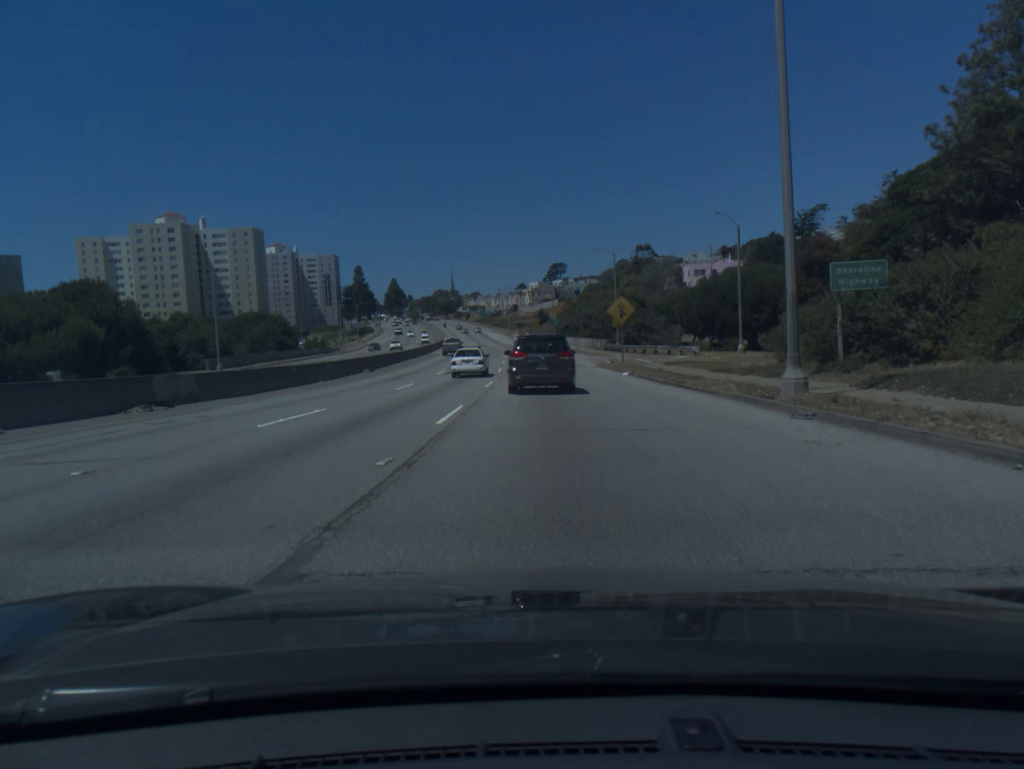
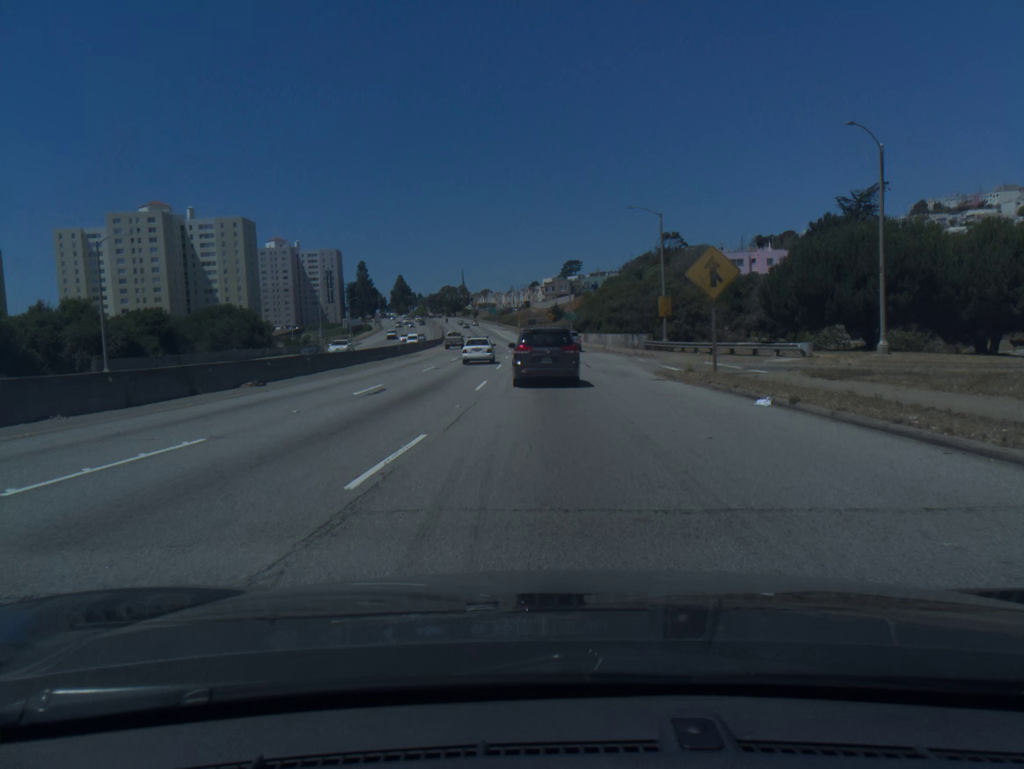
(-0.2, +21.5) m; -1°
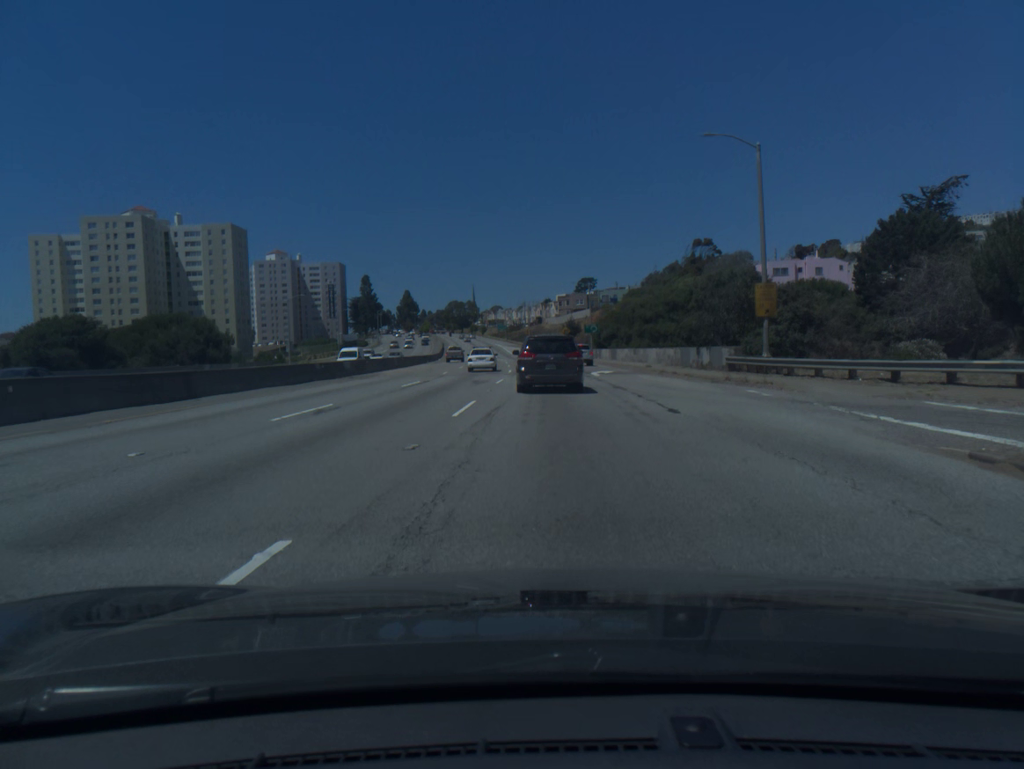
(-0.2, +21.7) m; -1°
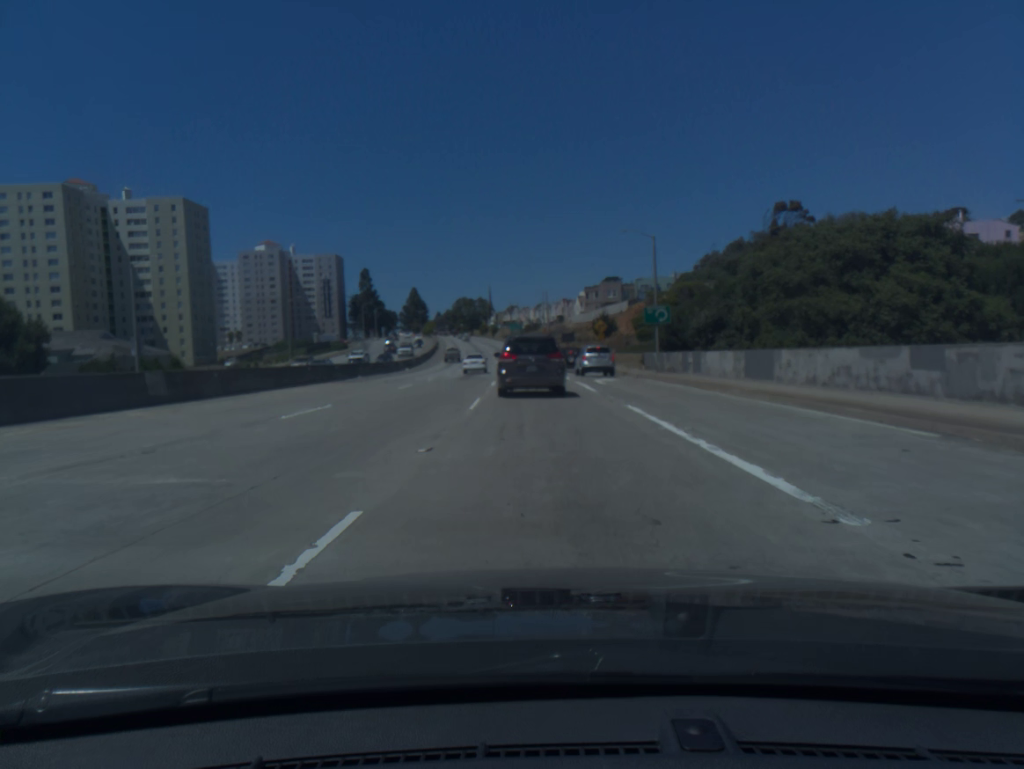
(-0.4, +43.6) m; -1°
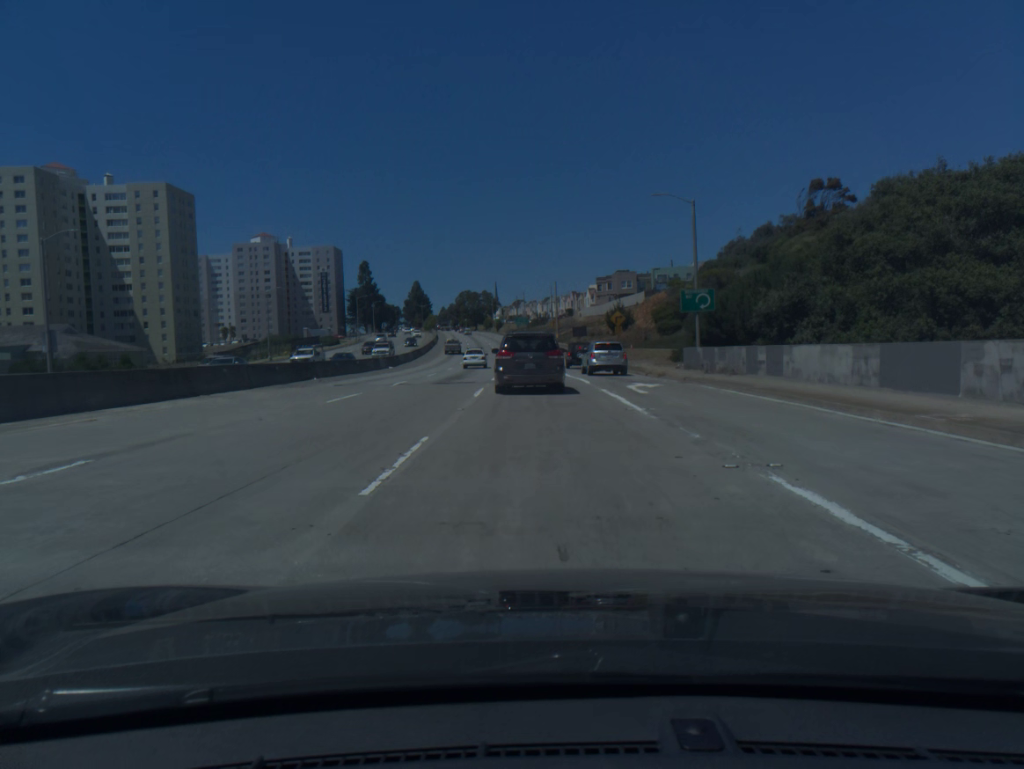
(0.0, +11.0) m; 0°
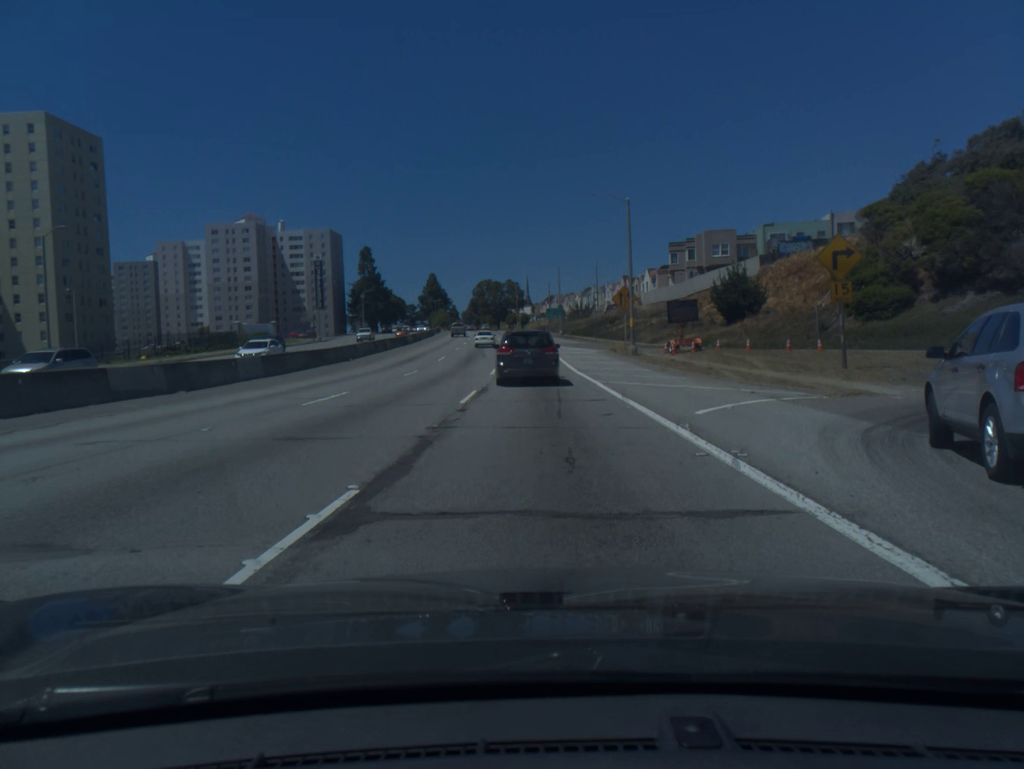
(-1.3, +53.8) m; -3°
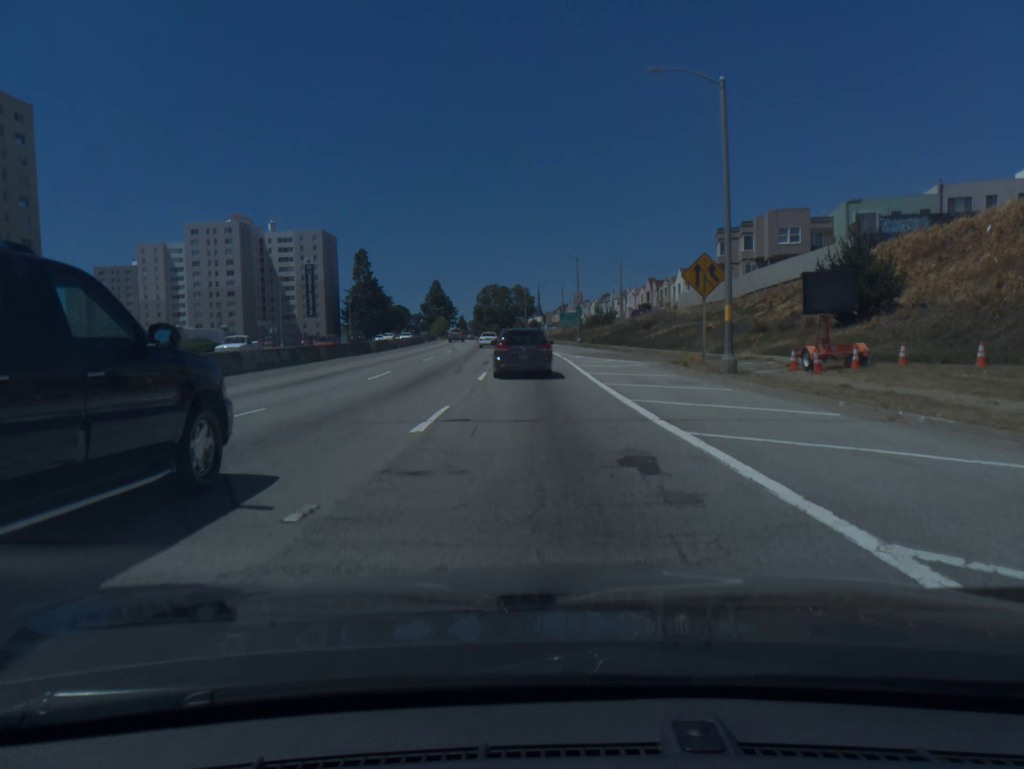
(-0.2, +21.4) m; -1°
